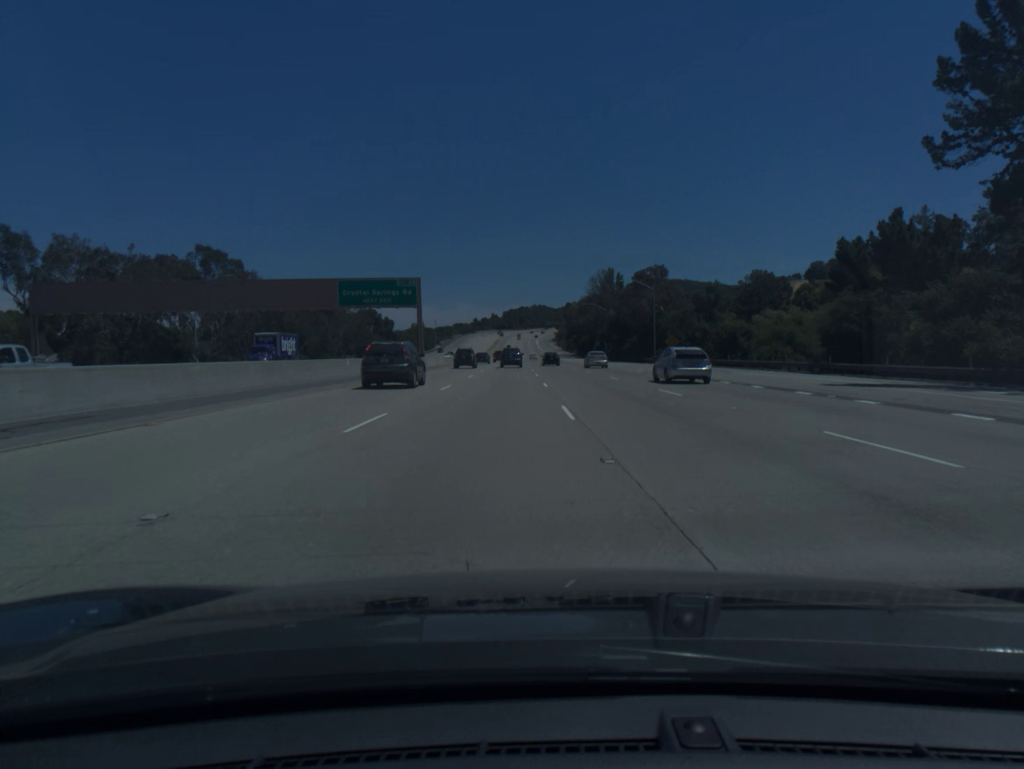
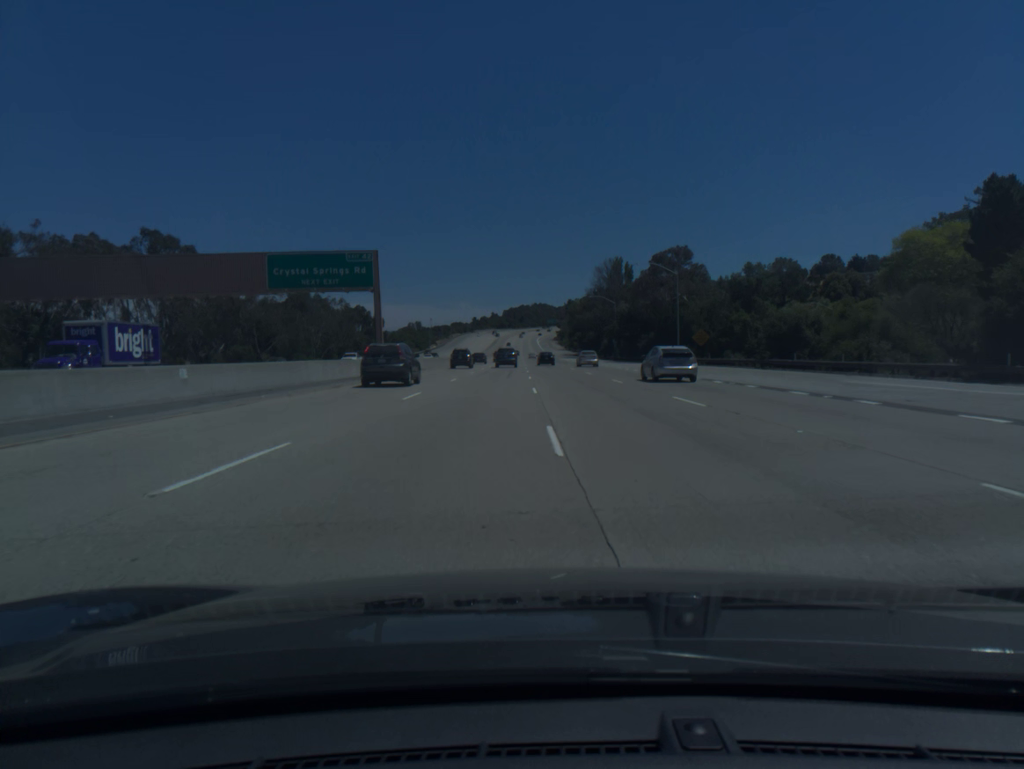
(0.0, +19.4) m; 0°
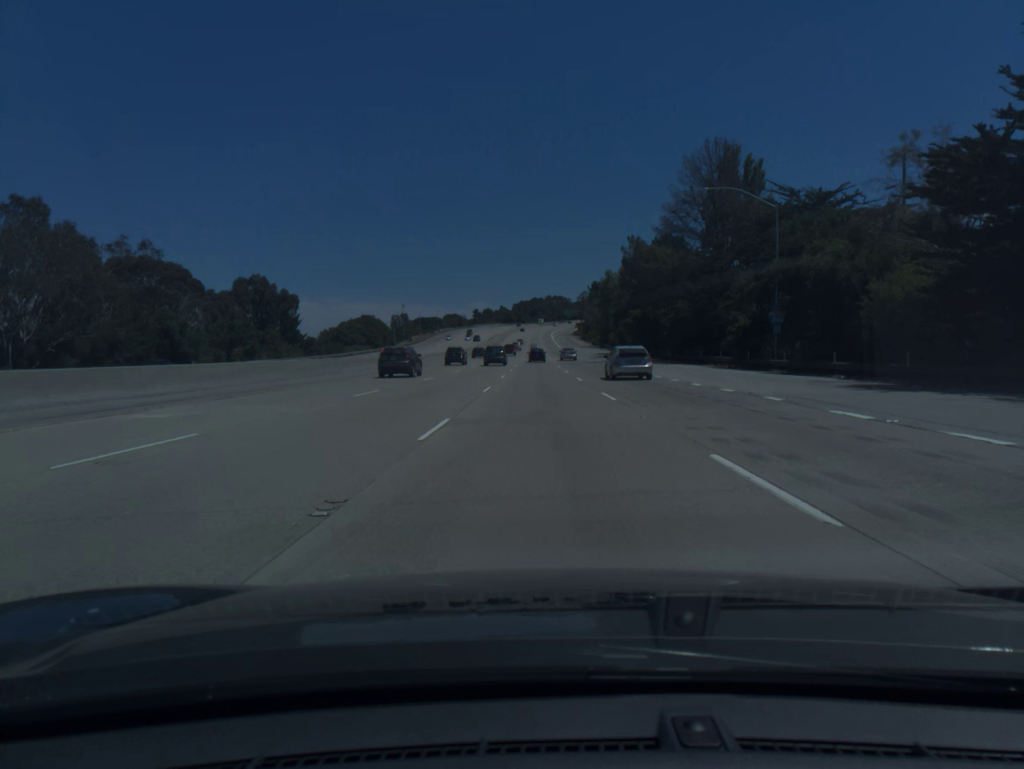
(-0.5, +97.7) m; -1°
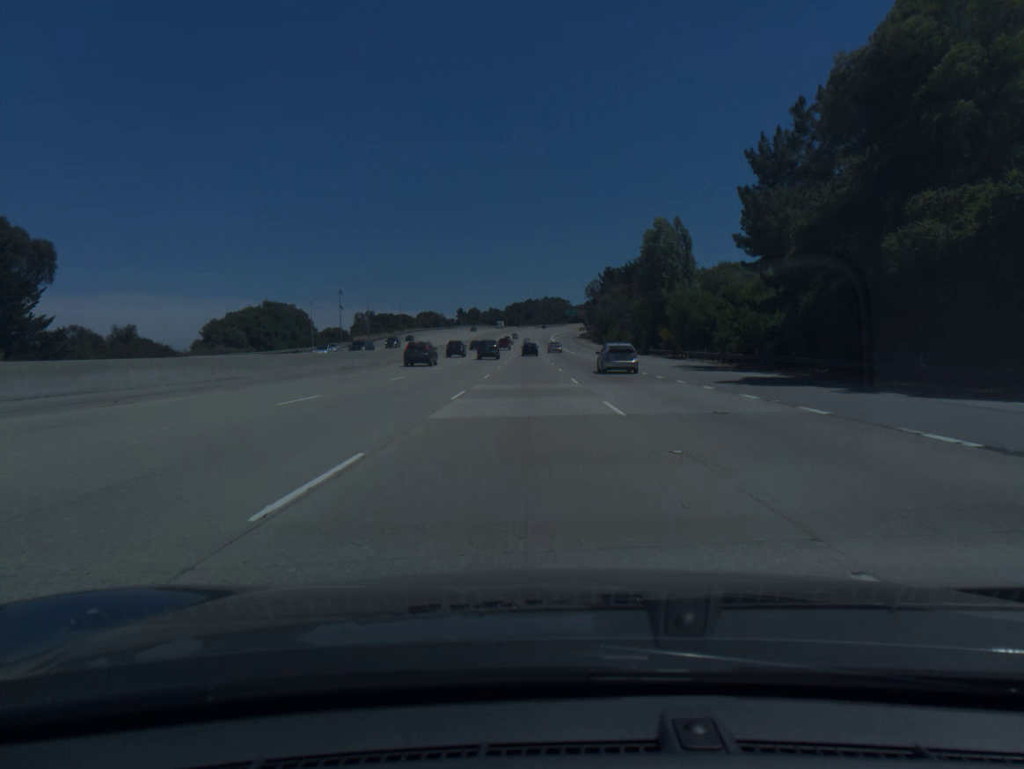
(-0.4, +76.5) m; 0°
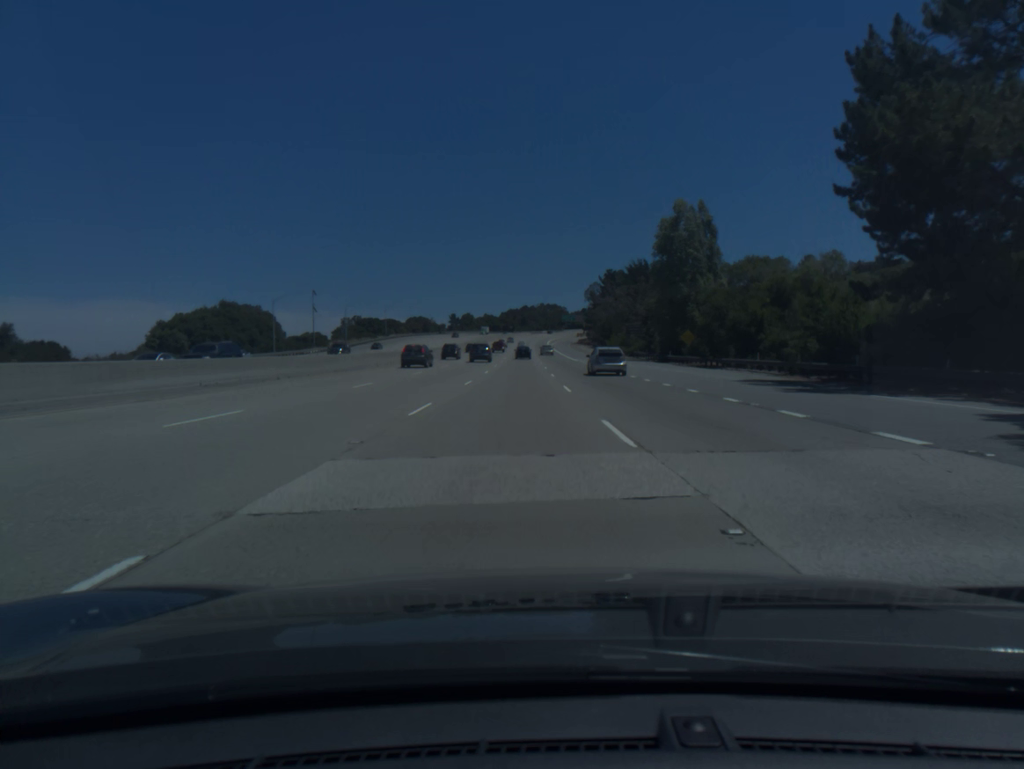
(+0.1, +18.7) m; 0°
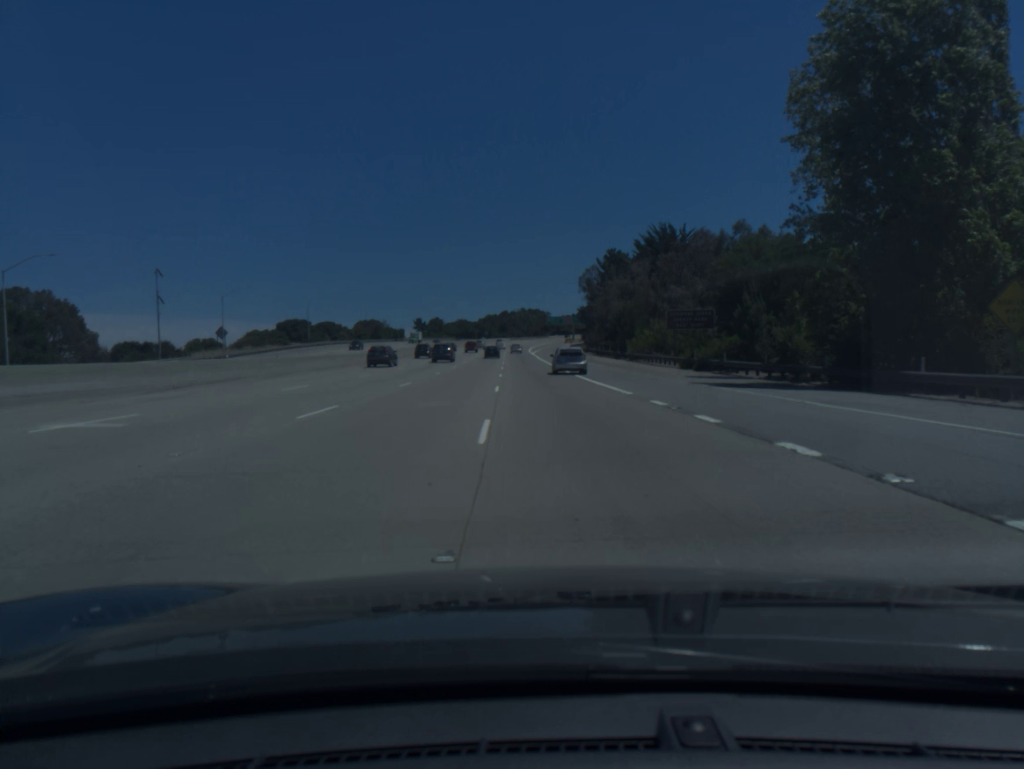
(+0.6, +57.3) m; +1°
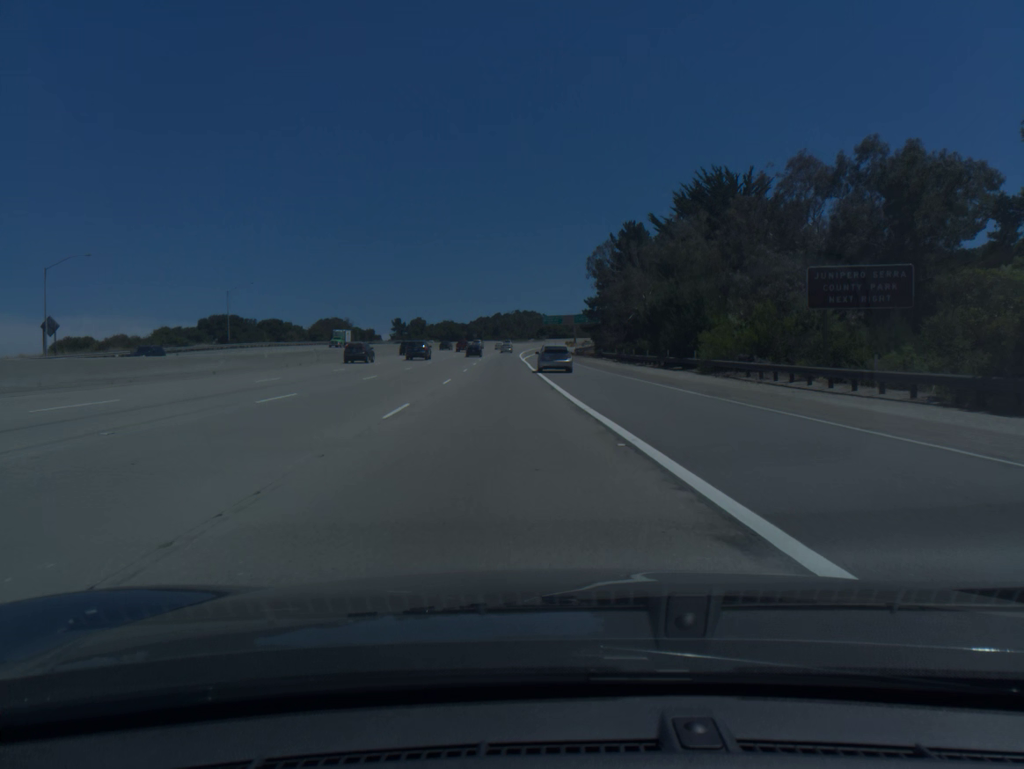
(+0.1, +39.1) m; 0°
